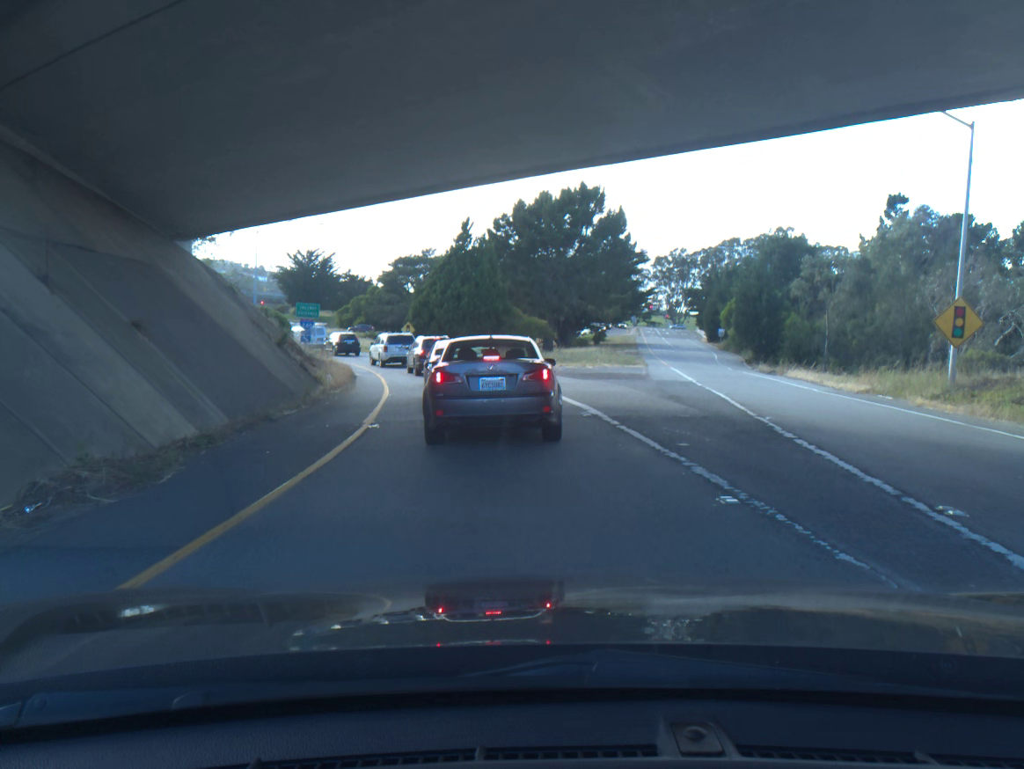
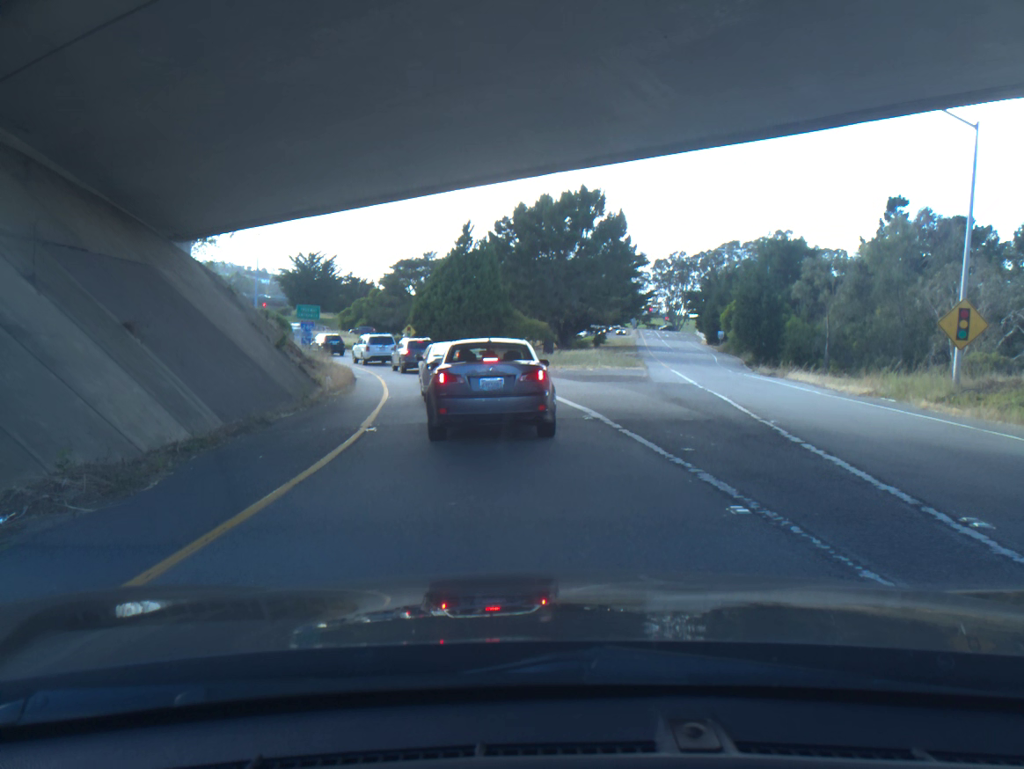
(0.0, +0.3) m; 0°
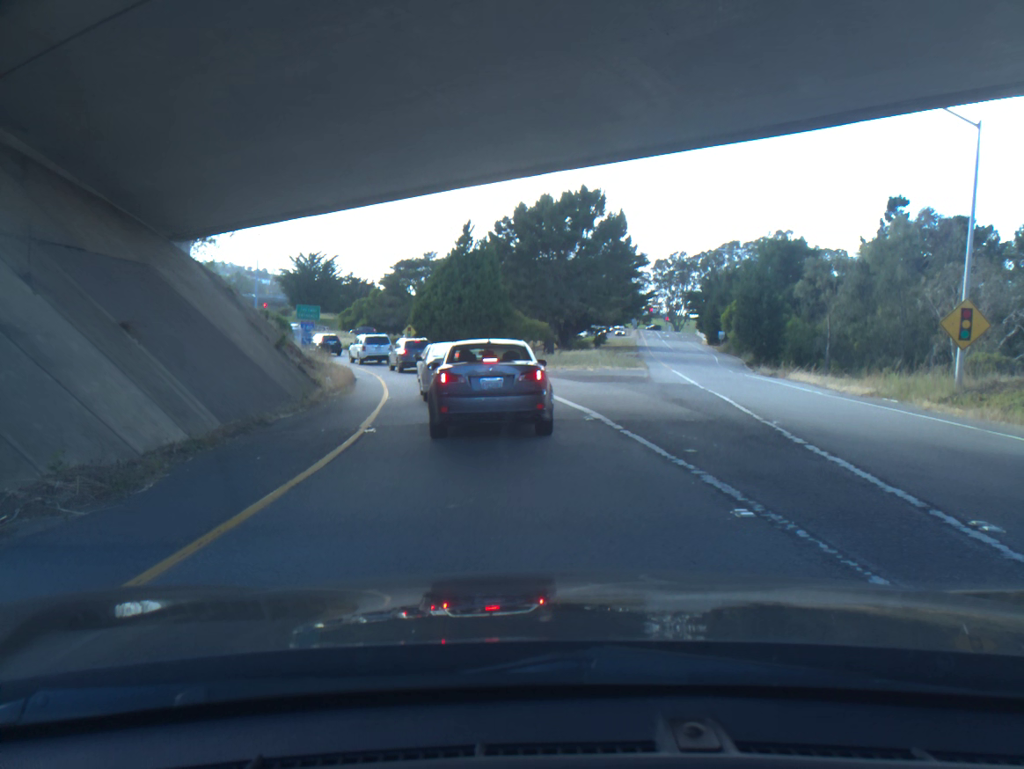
(0.0, +0.1) m; 0°
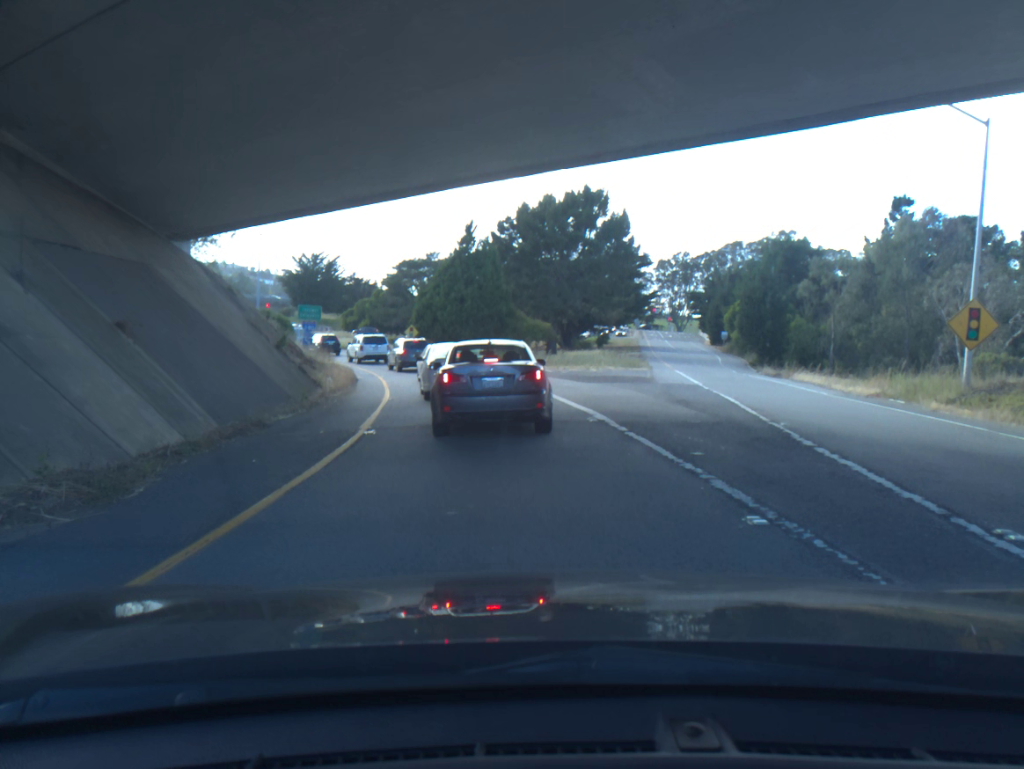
(0.0, +0.2) m; 0°
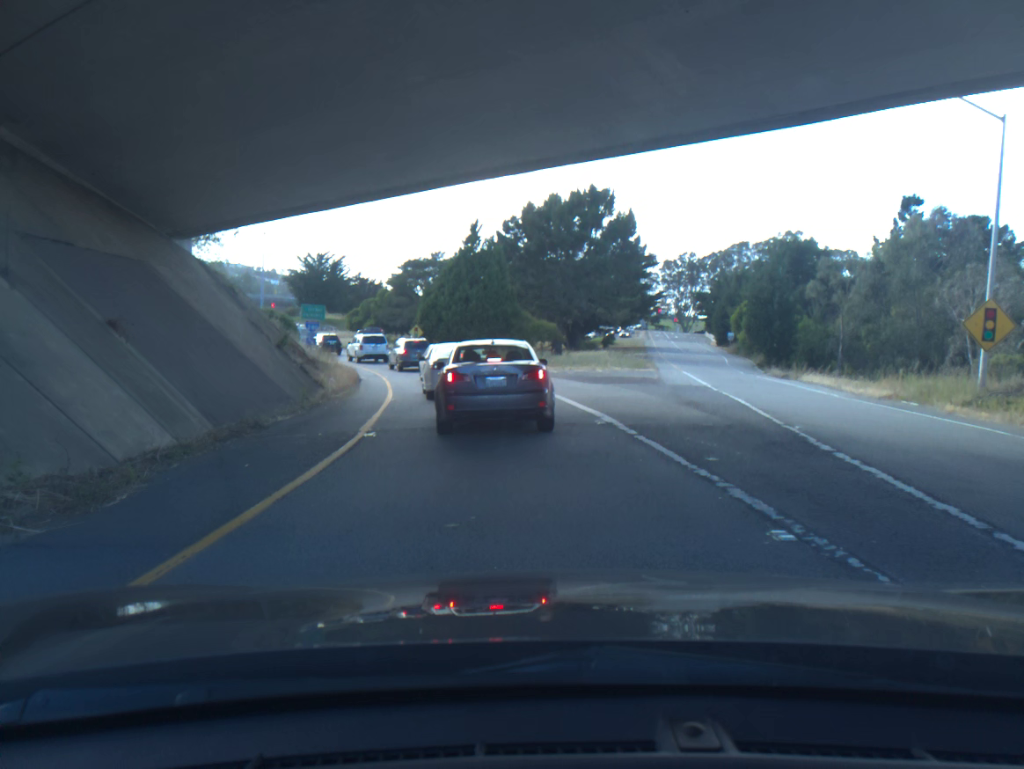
(0.0, +0.4) m; 0°
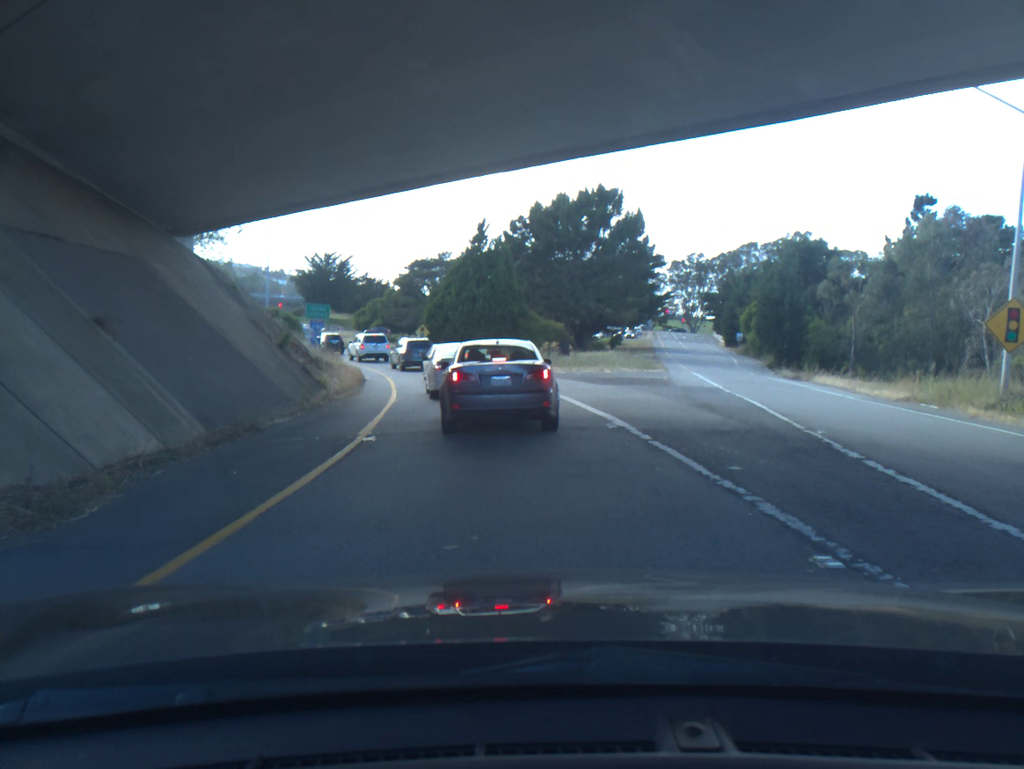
(0.0, +0.6) m; 0°
